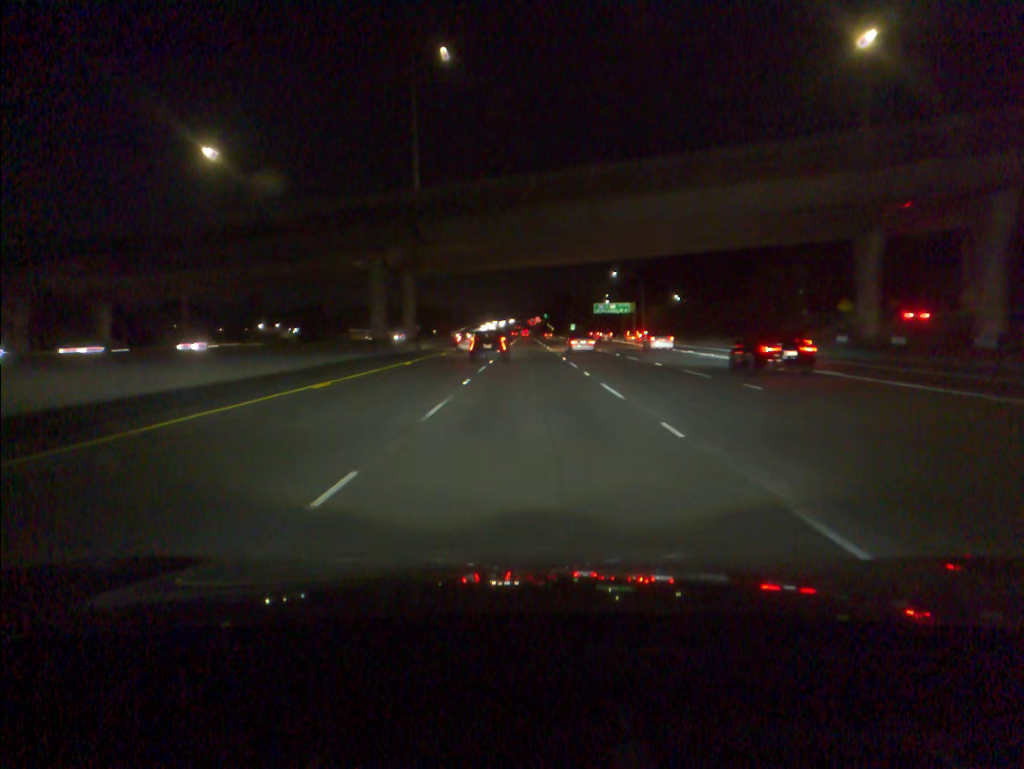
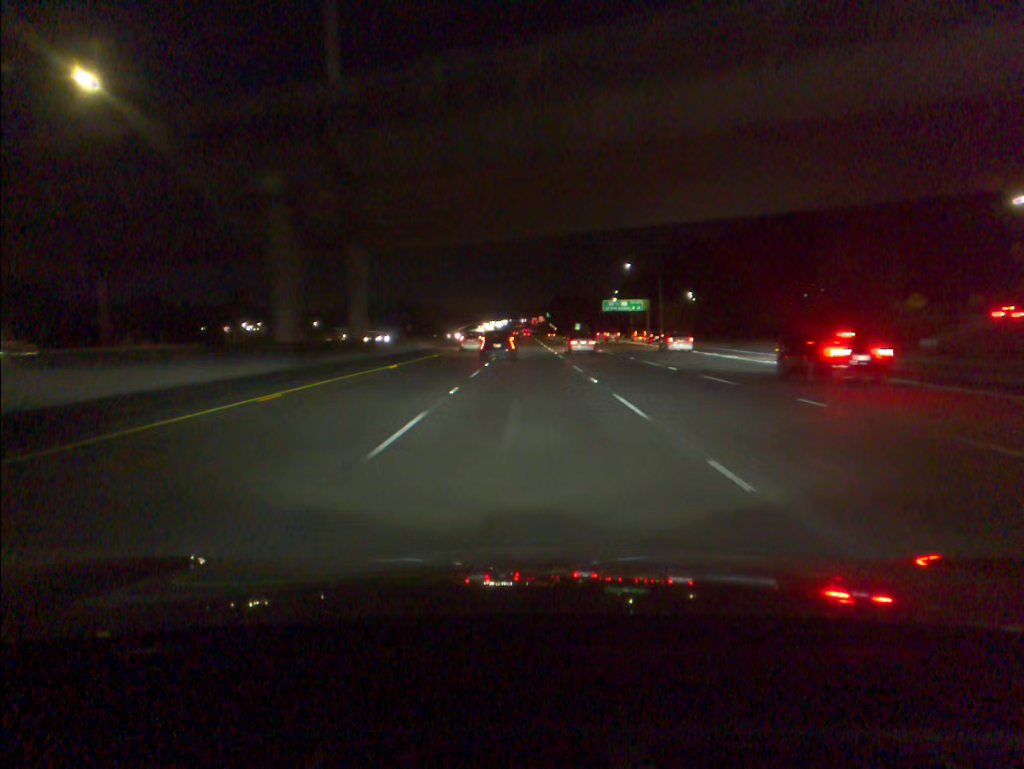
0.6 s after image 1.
(0.0, +18.3) m; 0°
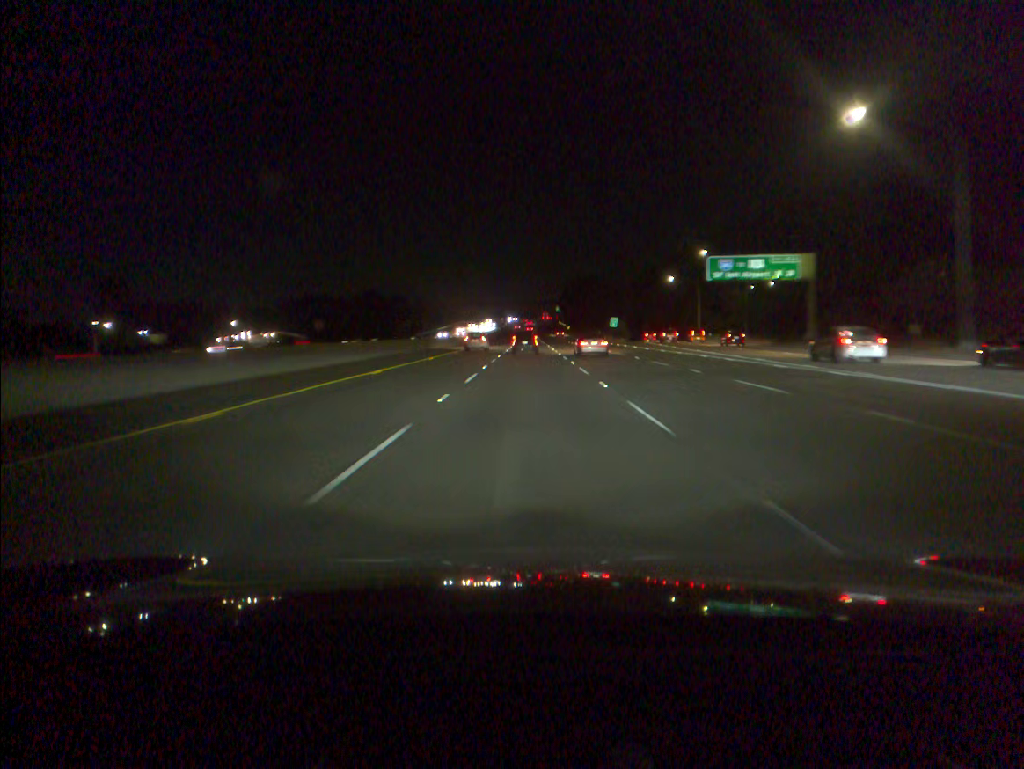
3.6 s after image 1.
(-0.4, +91.0) m; 0°
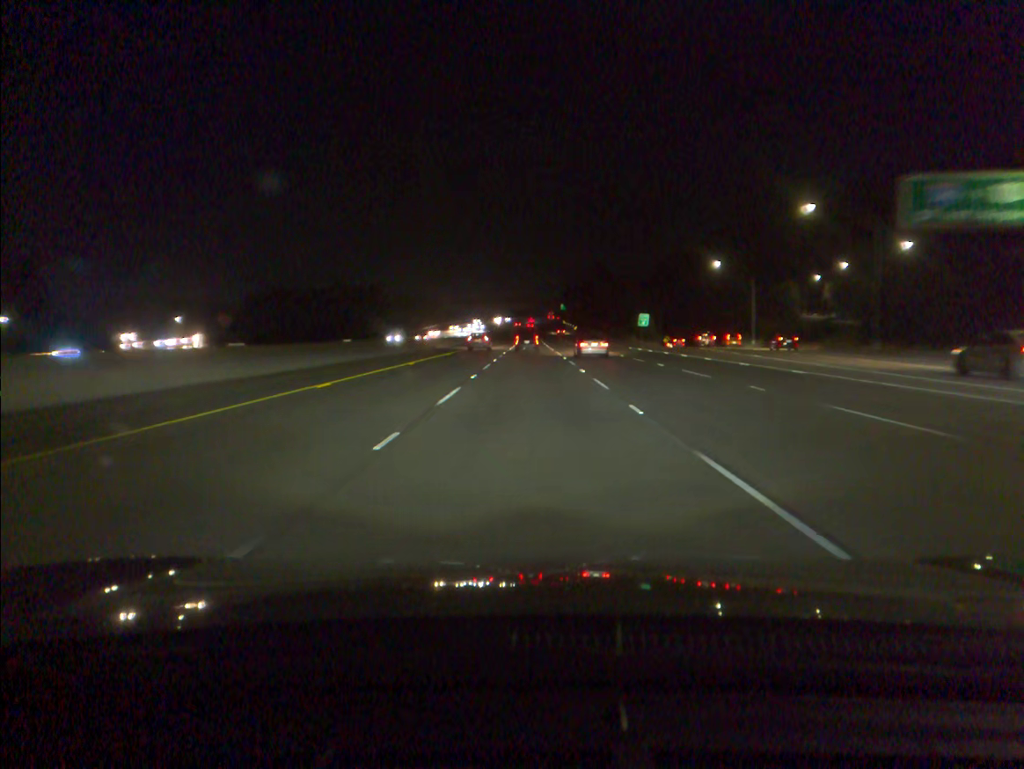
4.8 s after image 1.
(0.0, +36.2) m; 0°
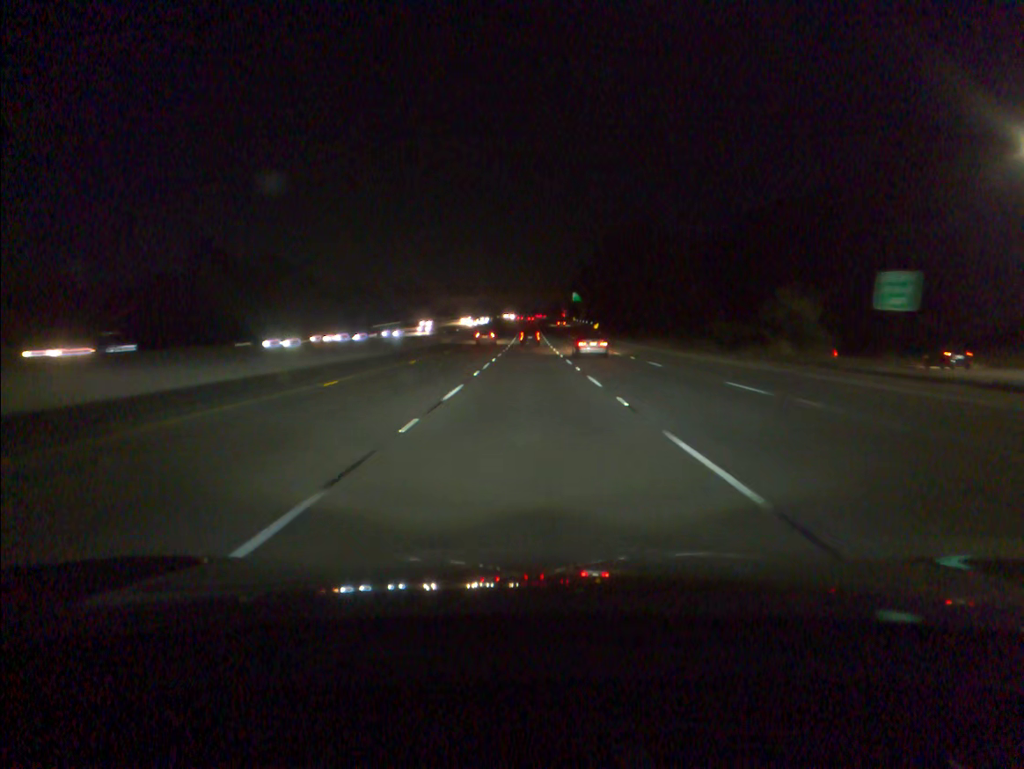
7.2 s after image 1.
(+0.1, +72.3) m; 0°
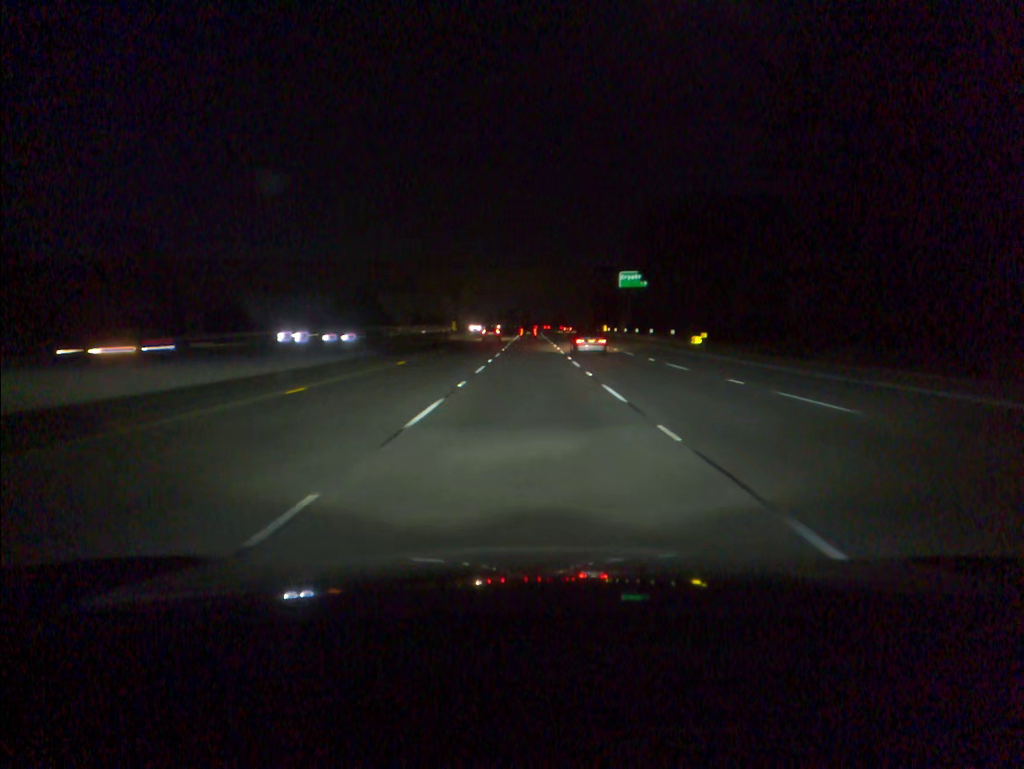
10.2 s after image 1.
(-0.1, +90.7) m; 0°
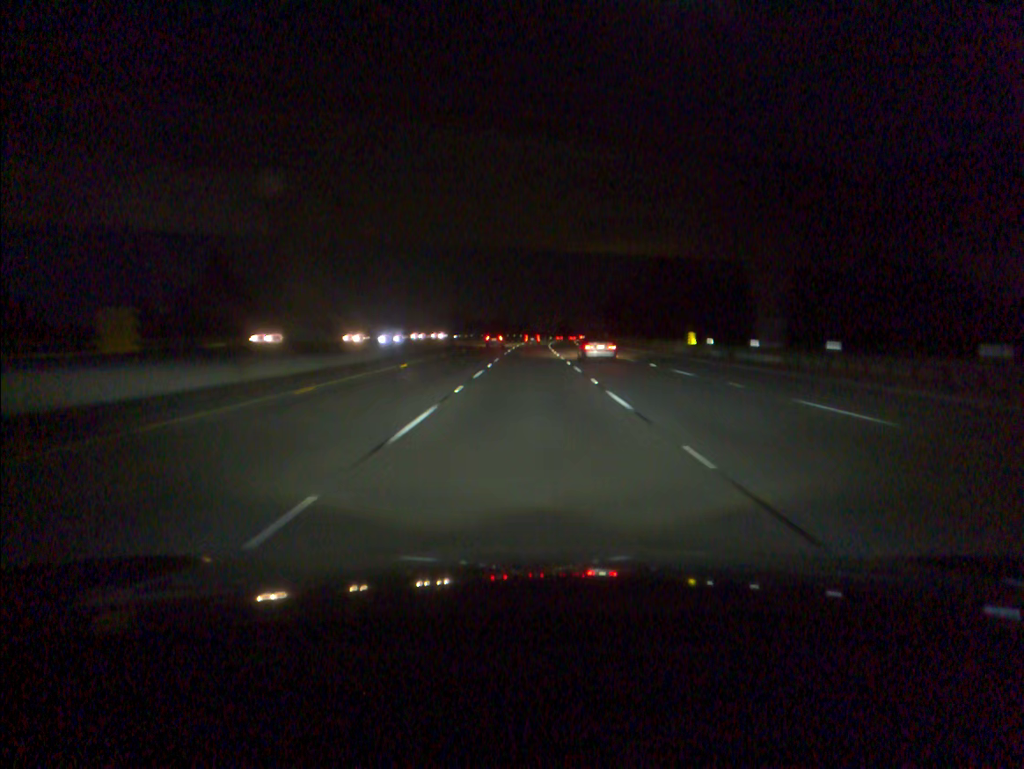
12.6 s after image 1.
(+0.1, +72.2) m; 0°
